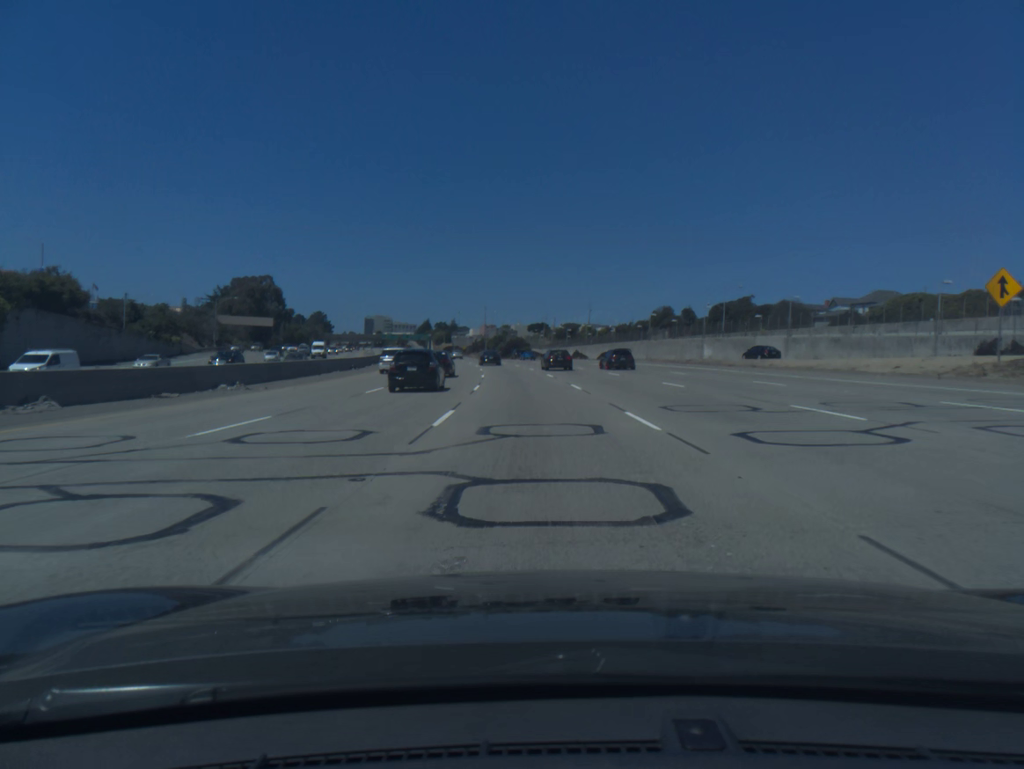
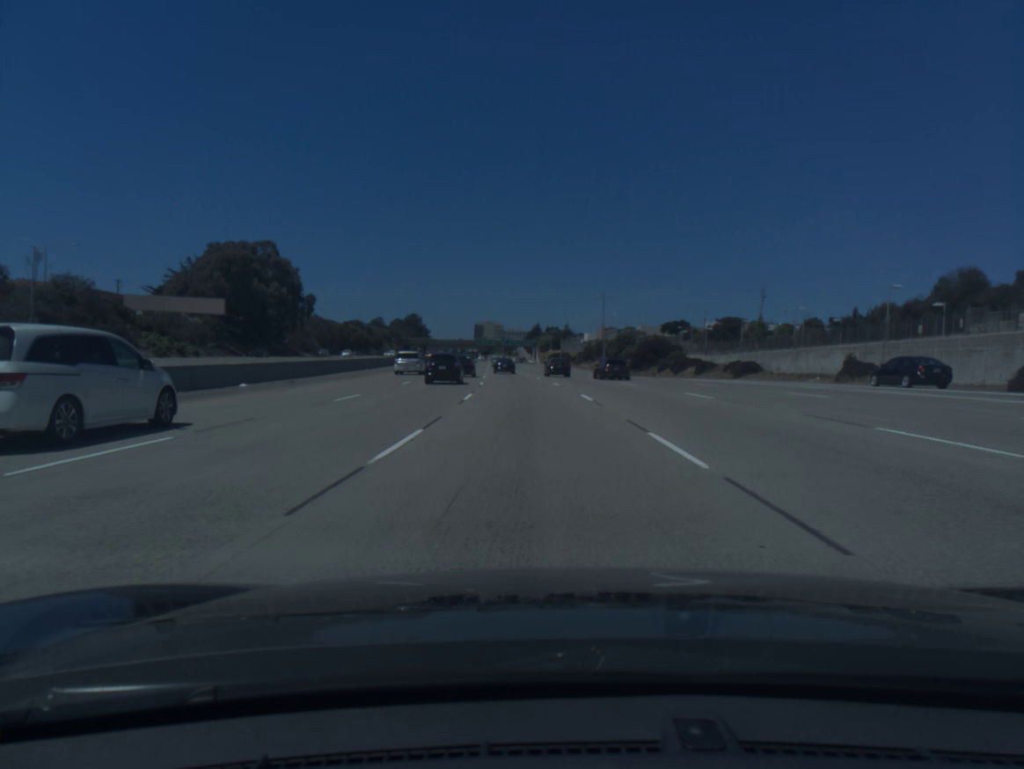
(-6.7, +89.9) m; -9°
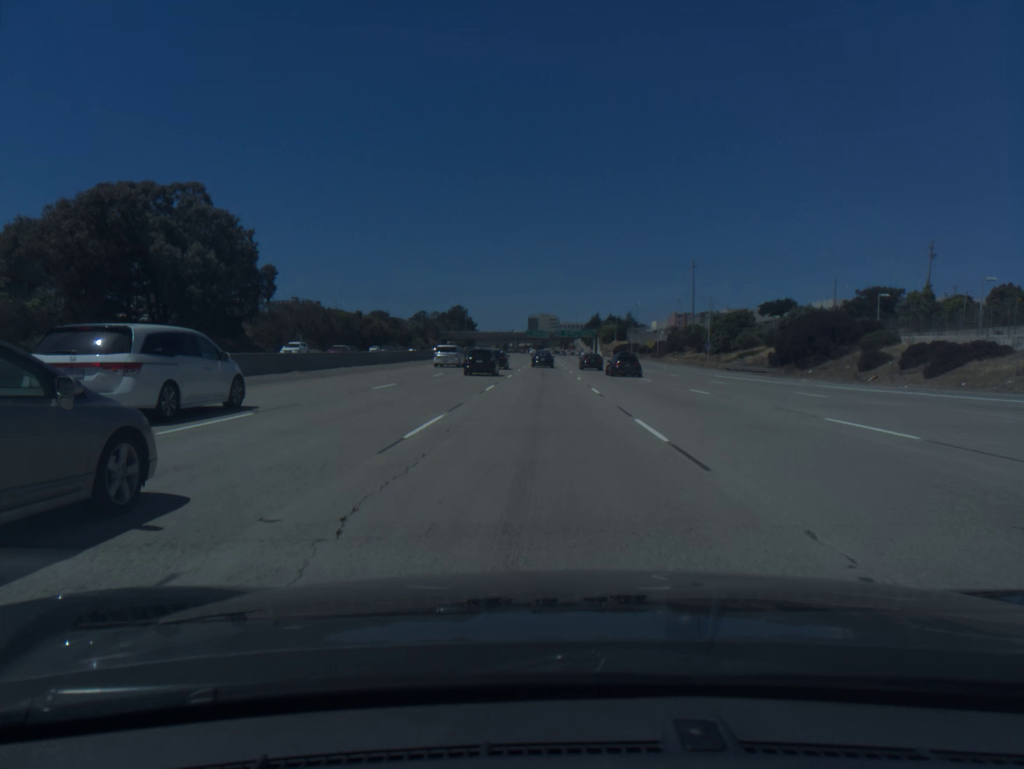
(-2.1, +54.3) m; -4°
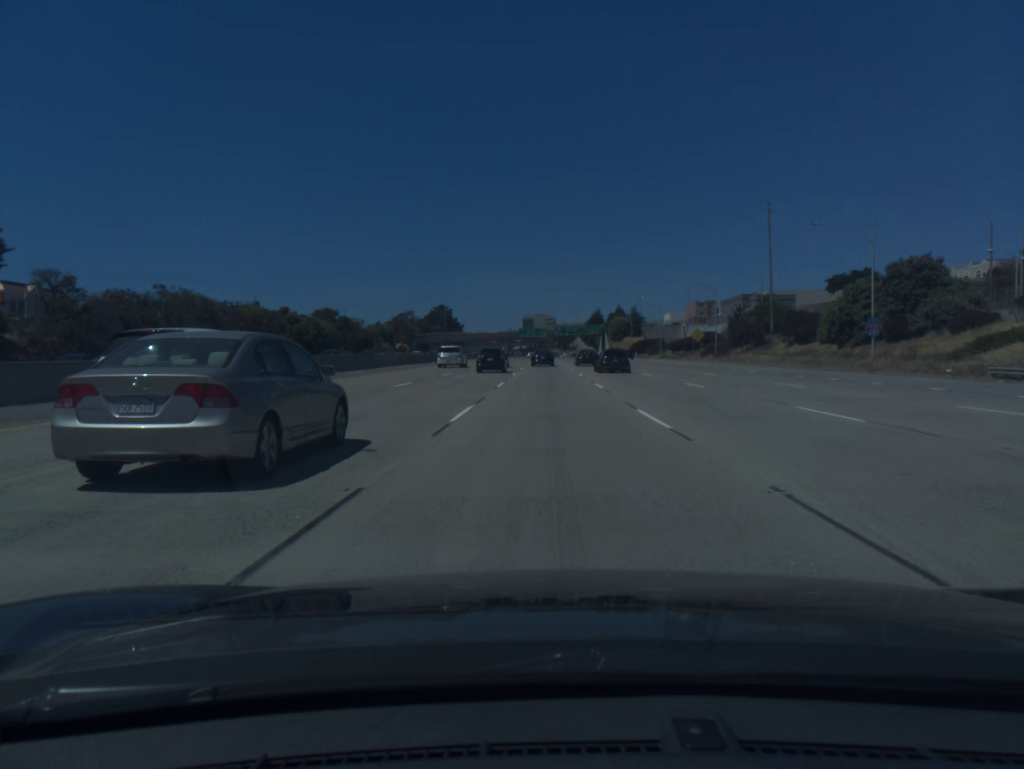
(-0.2, +54.7) m; 0°
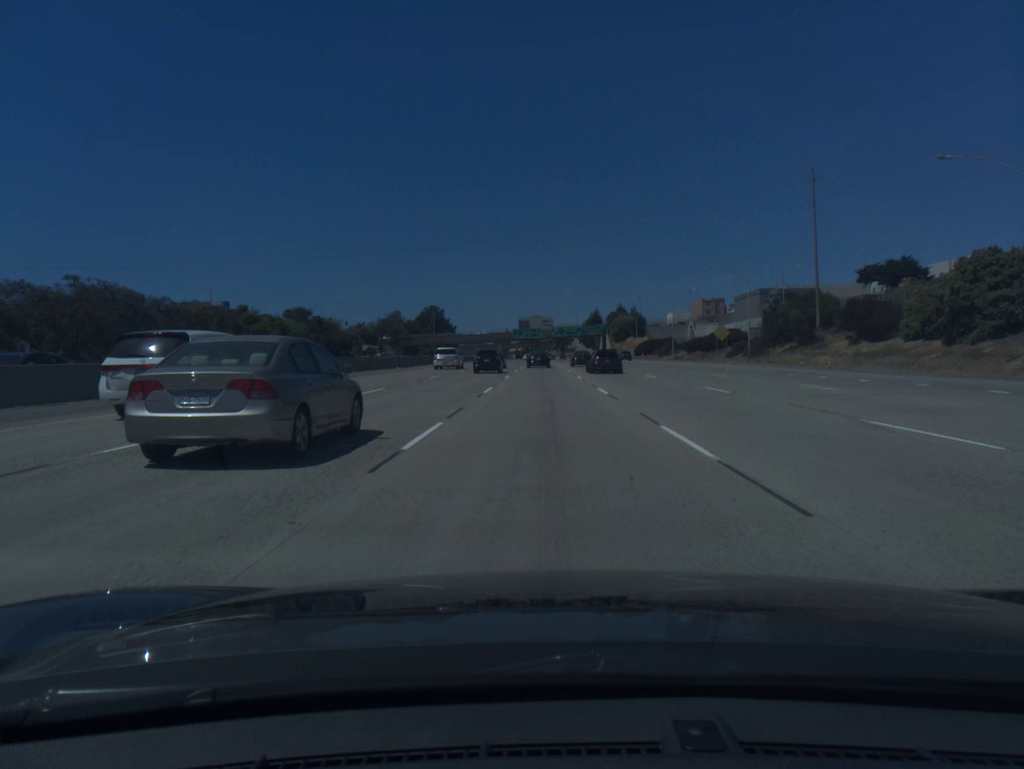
(+0.1, +18.3) m; 0°
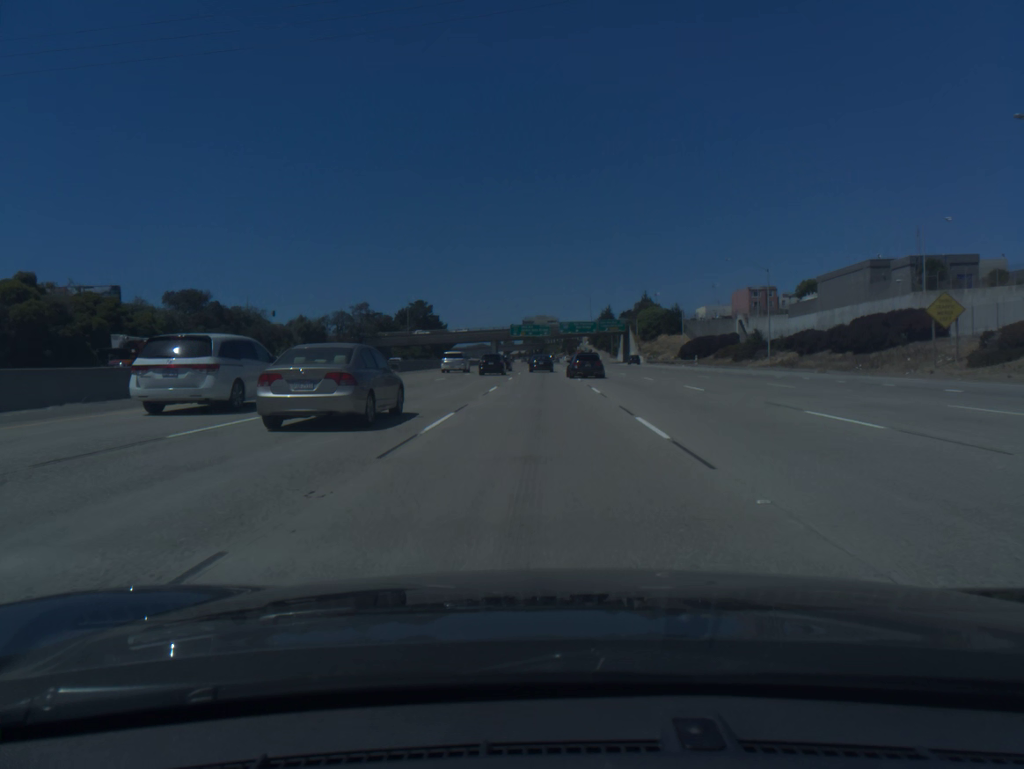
(-0.1, +54.7) m; 0°
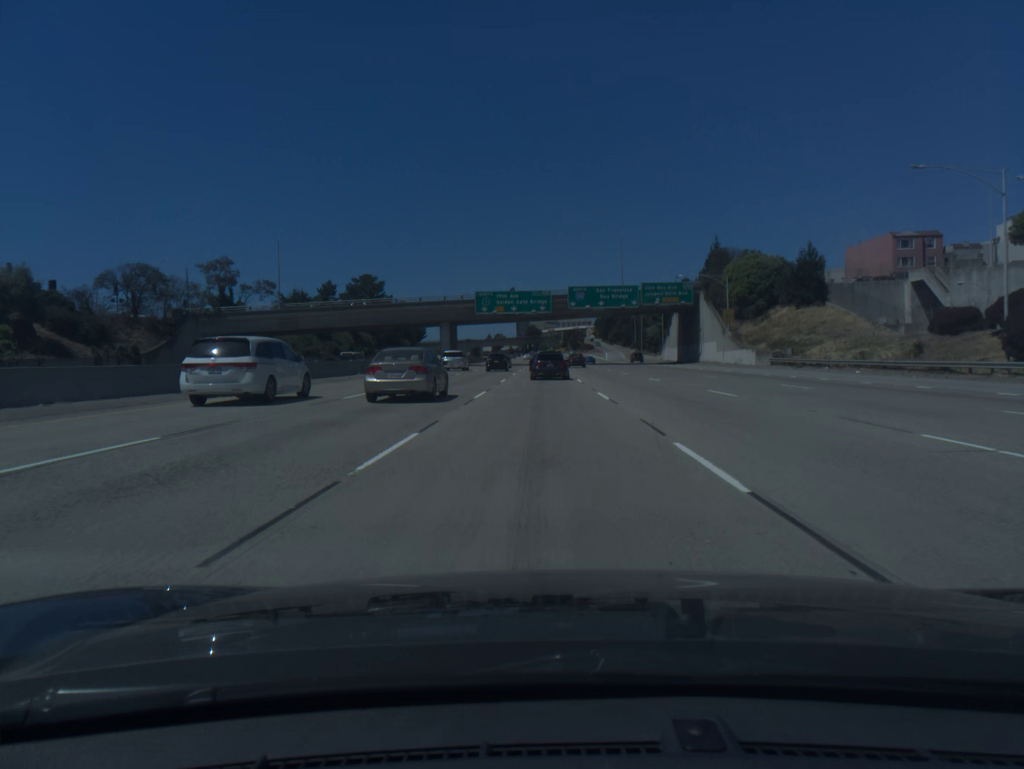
(0.0, +89.5) m; 0°
